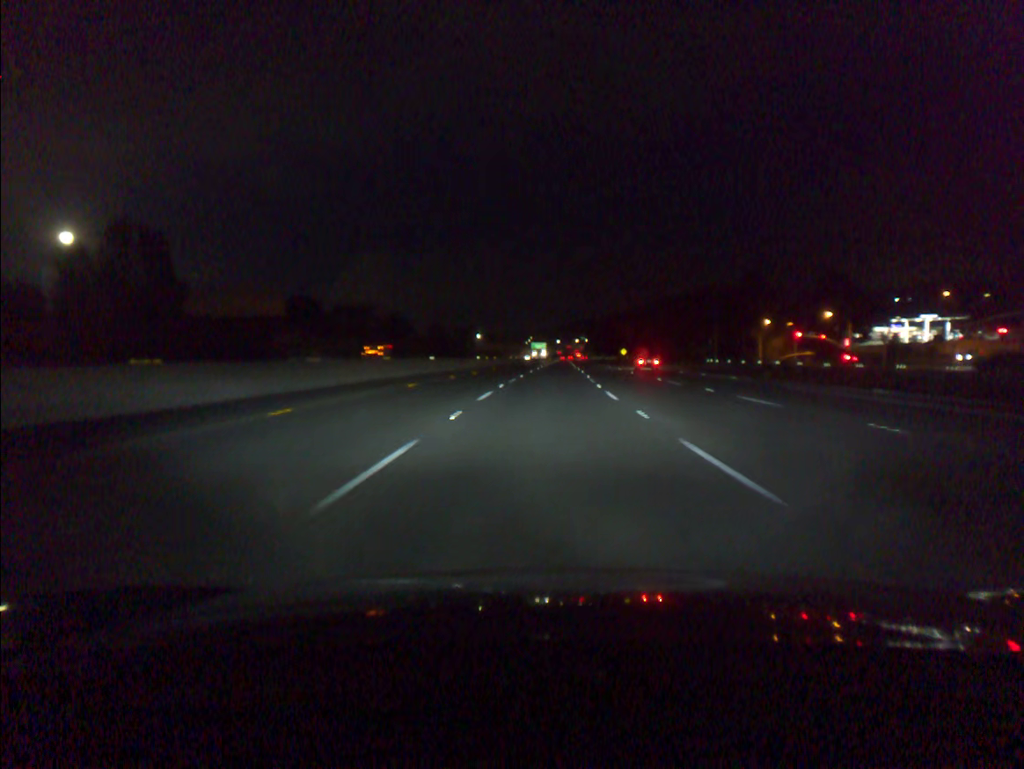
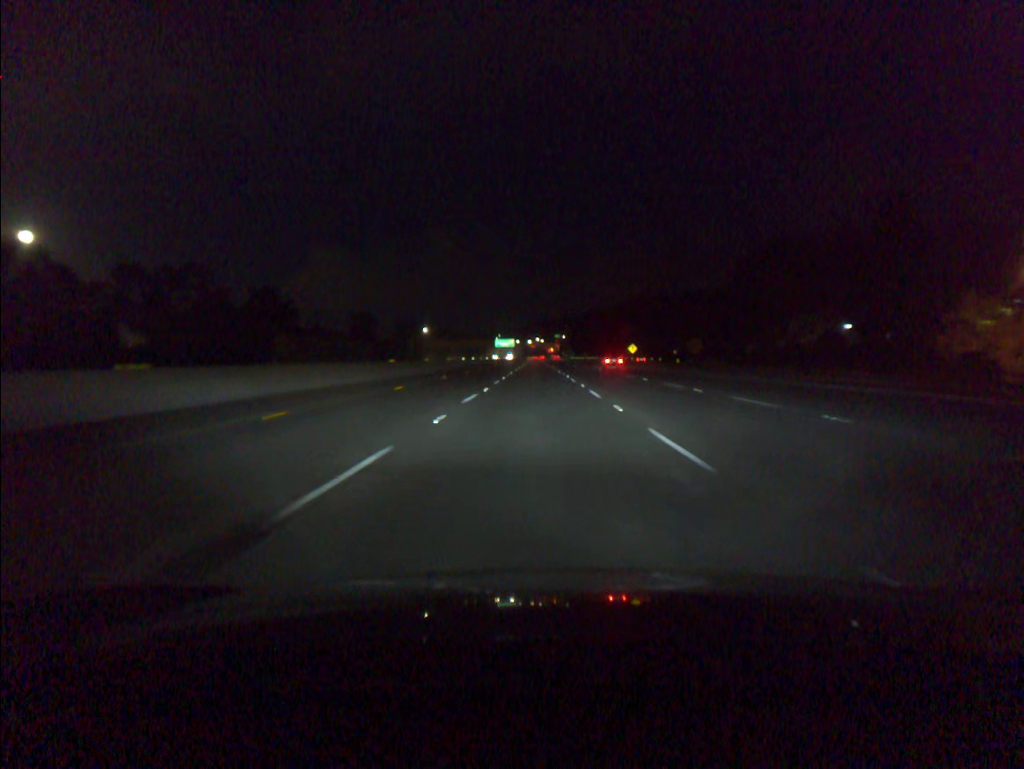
(+2.2, +87.3) m; +2°
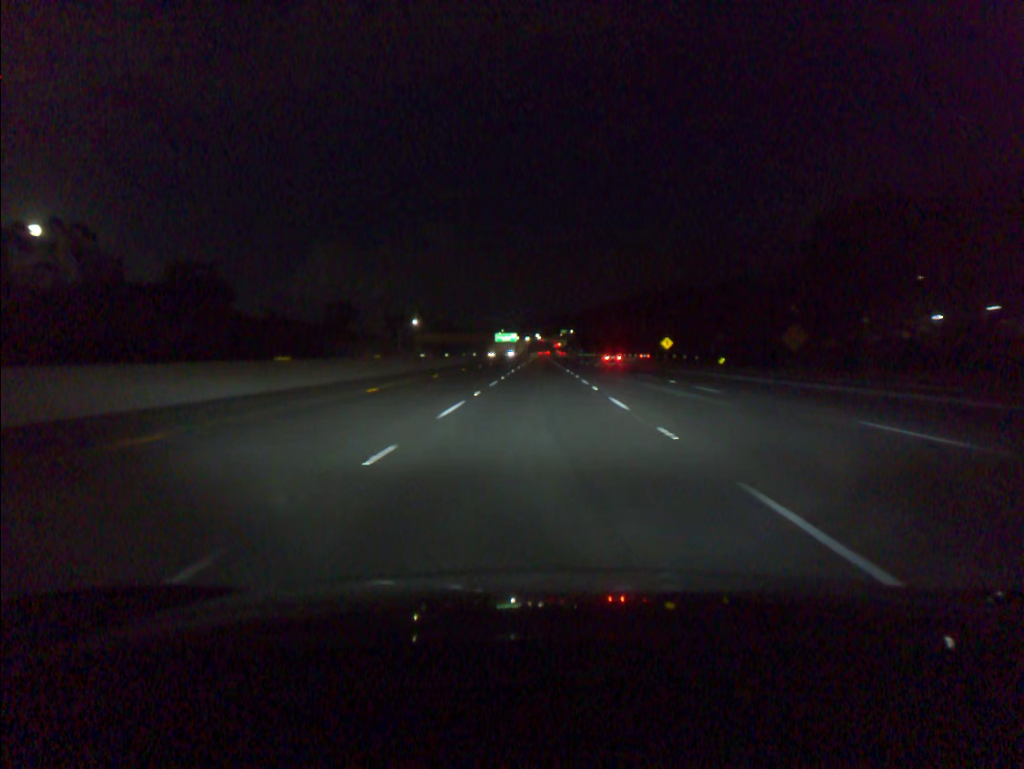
(-0.1, +34.7) m; 0°
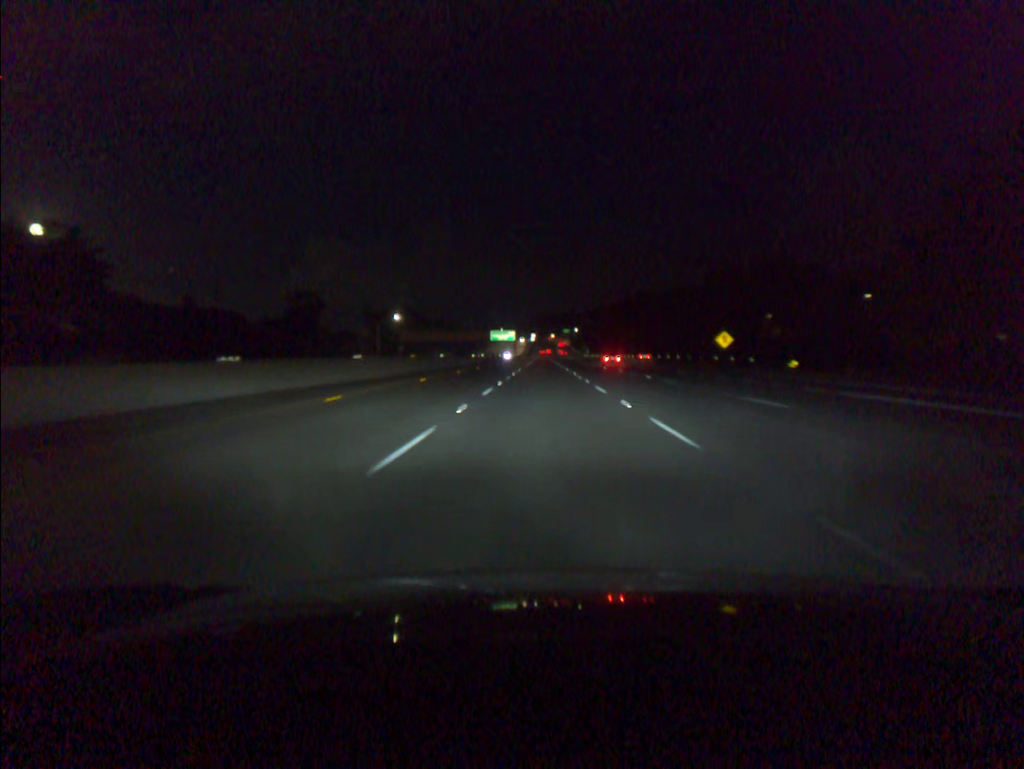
(-0.1, +34.7) m; 0°
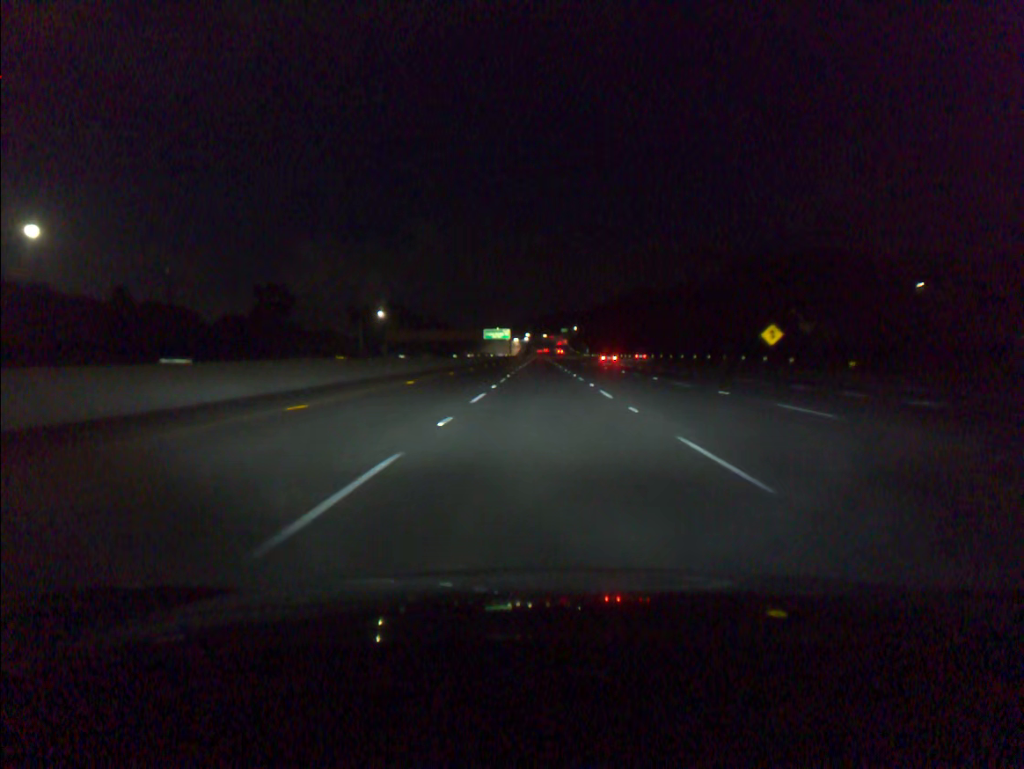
(0.0, +17.3) m; 0°
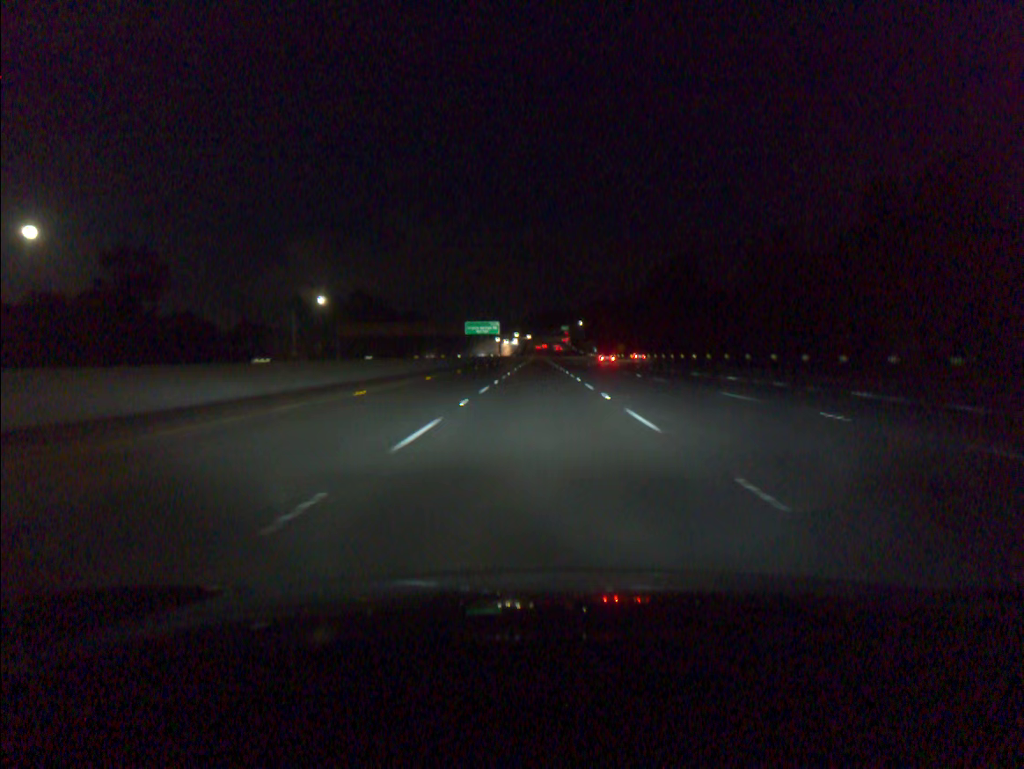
(+0.2, +52.0) m; 0°
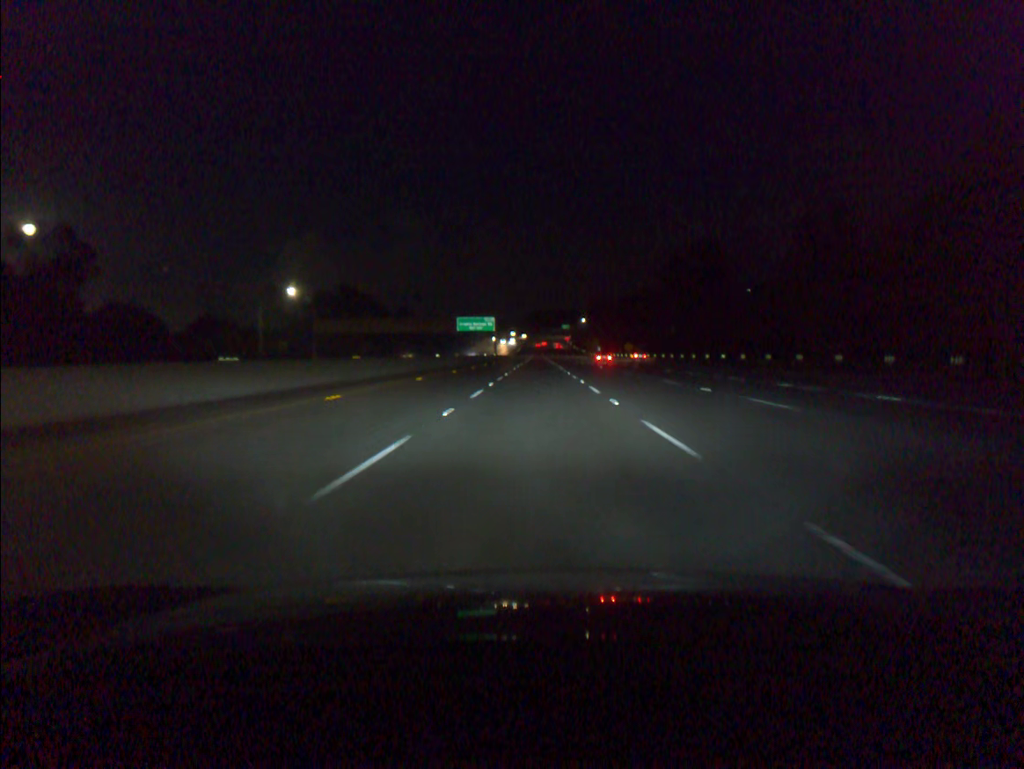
(0.0, +17.4) m; 0°
